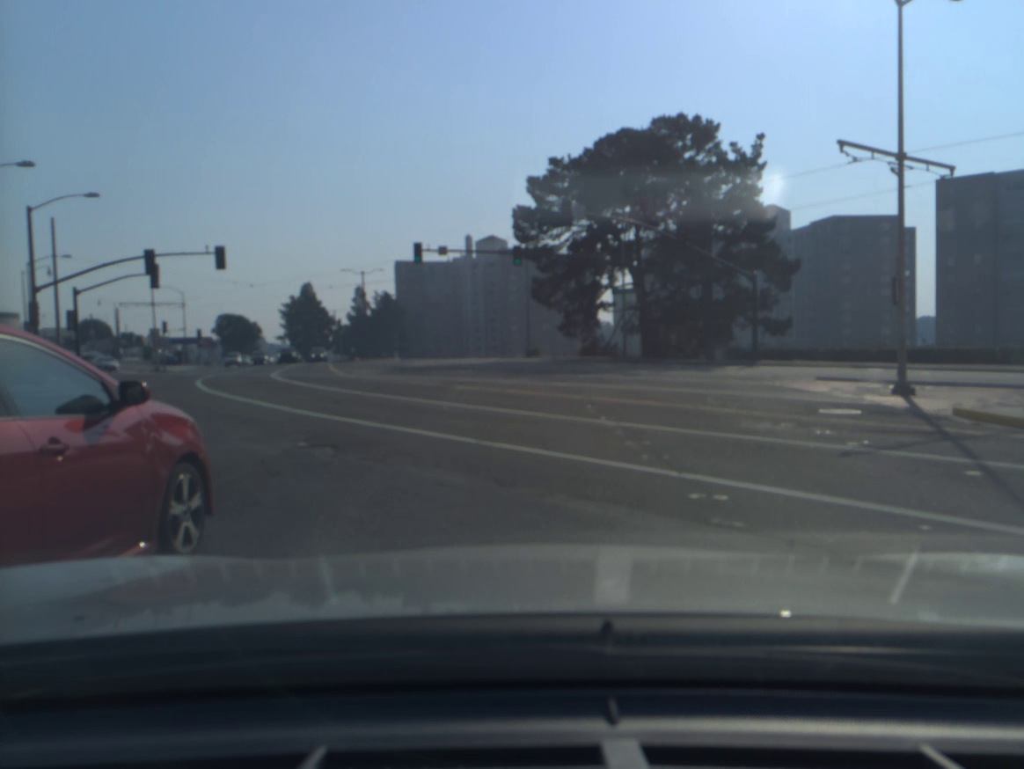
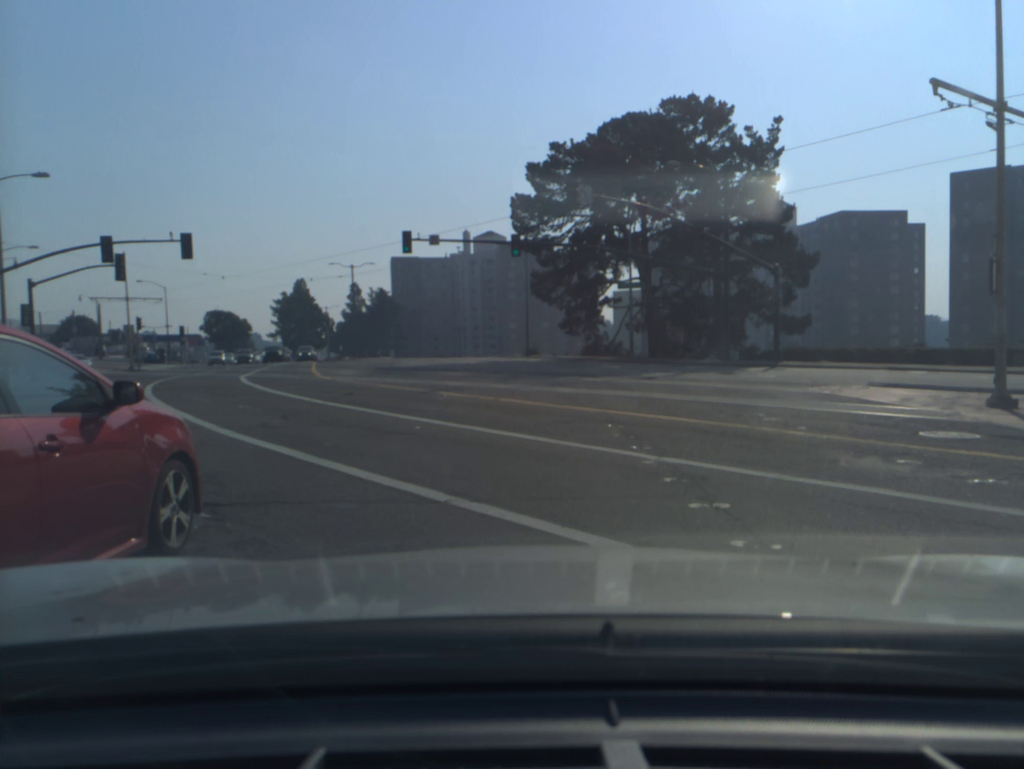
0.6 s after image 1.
(0.0, +4.1) m; 0°
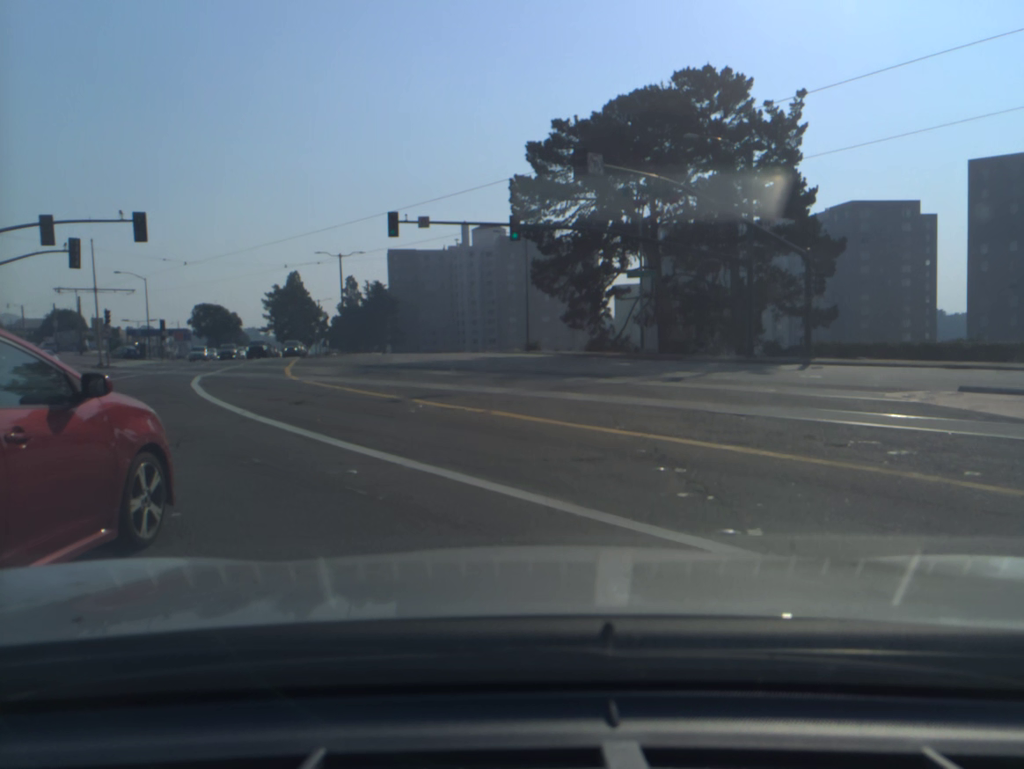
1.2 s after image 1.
(0.0, +4.7) m; 0°
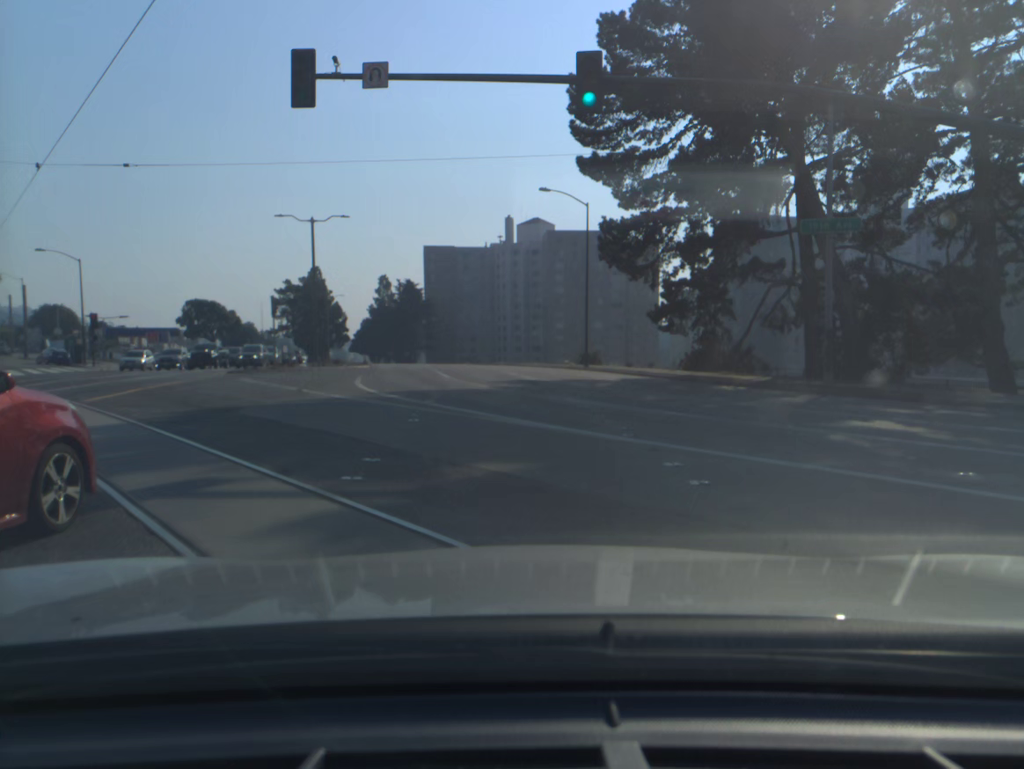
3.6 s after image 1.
(-0.7, +24.1) m; -3°
